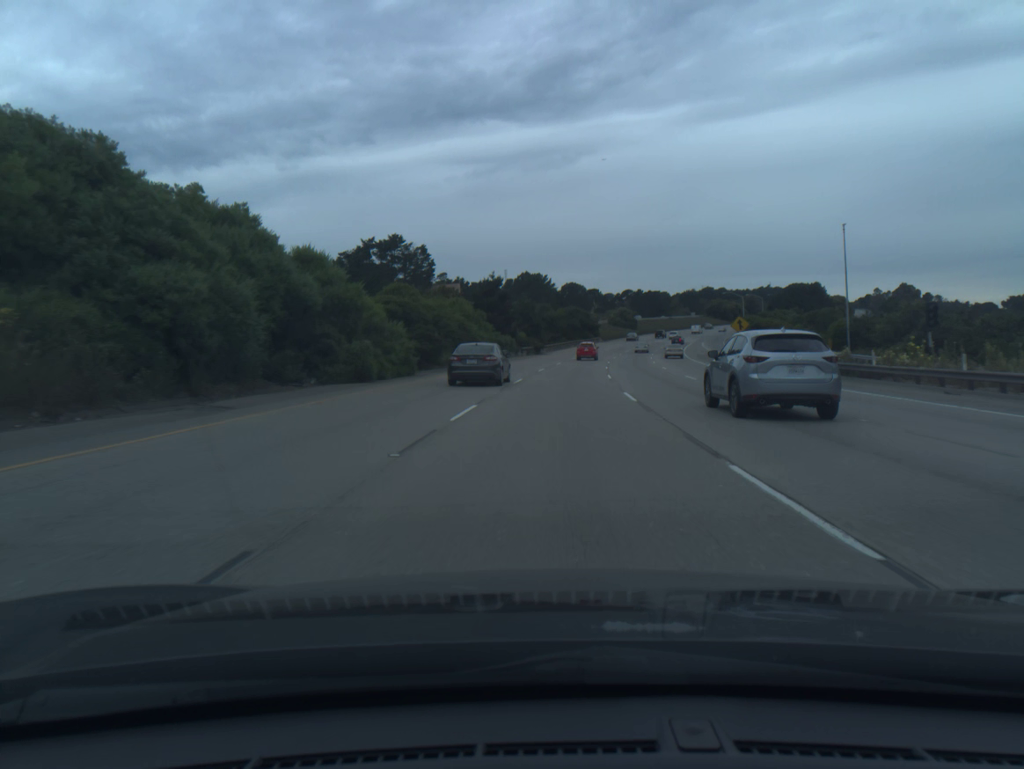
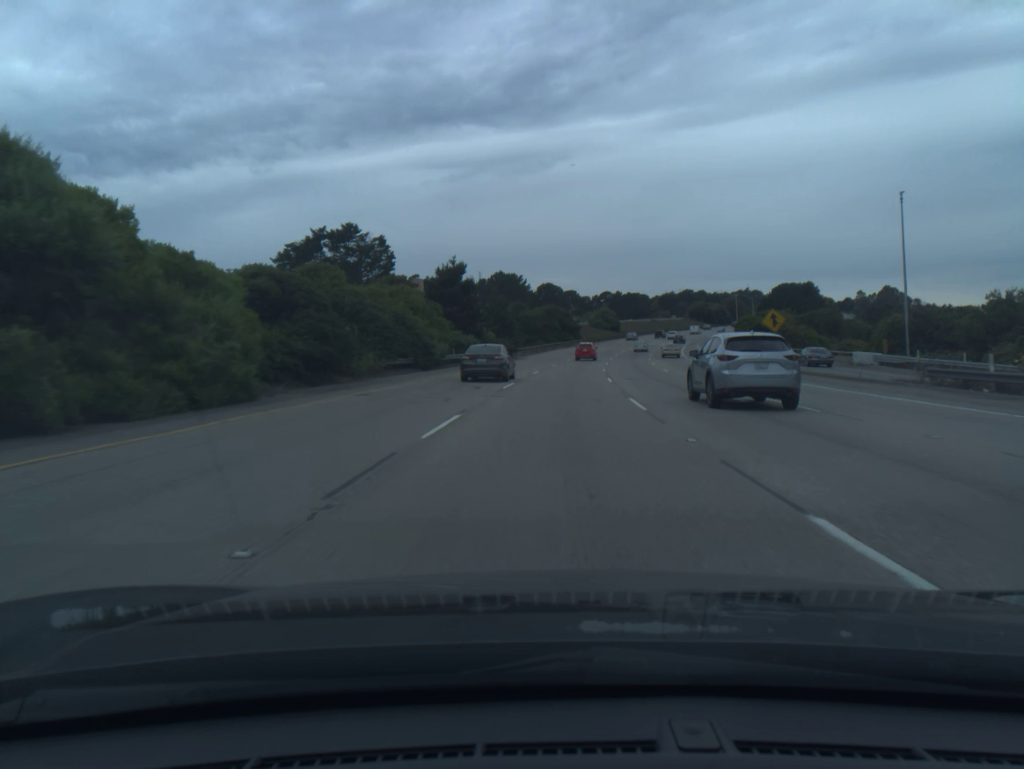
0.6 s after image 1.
(+0.3, +17.5) m; +2°
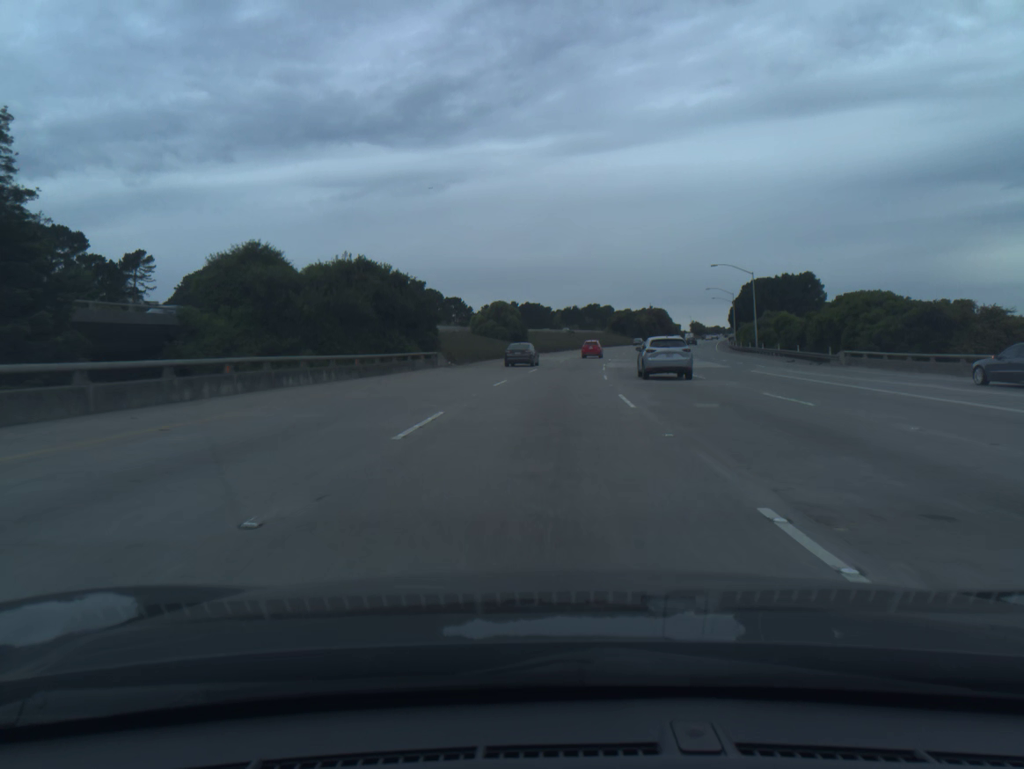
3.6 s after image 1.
(+6.3, +86.8) m; +8°
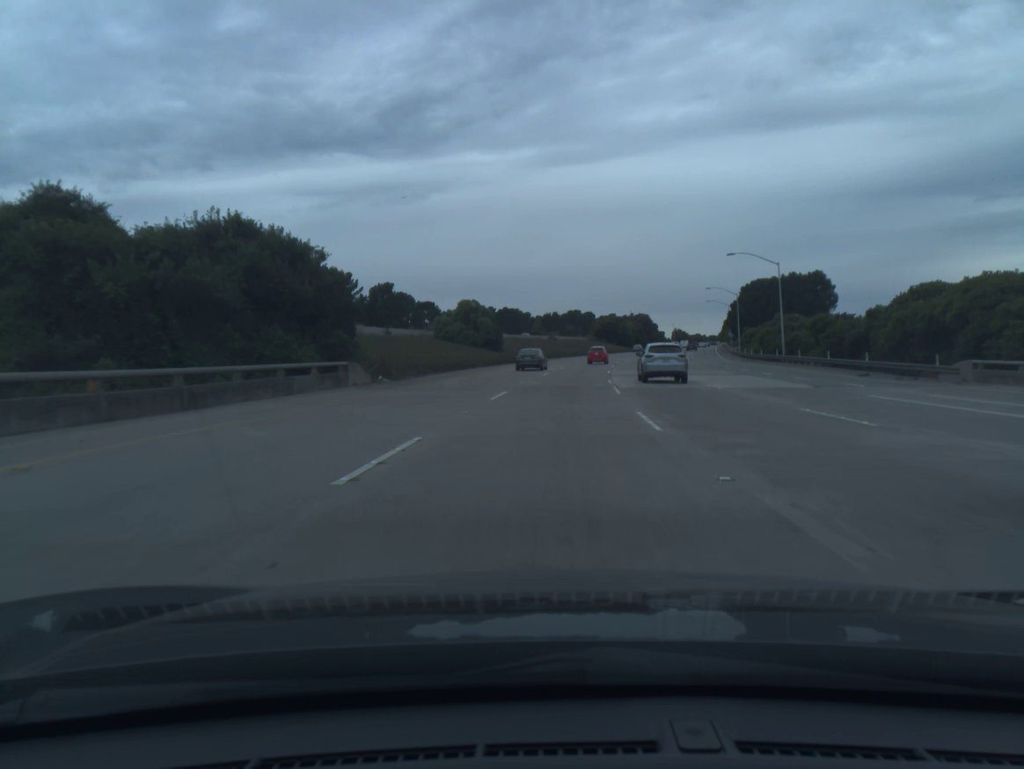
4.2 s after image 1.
(+0.2, +17.3) m; +1°
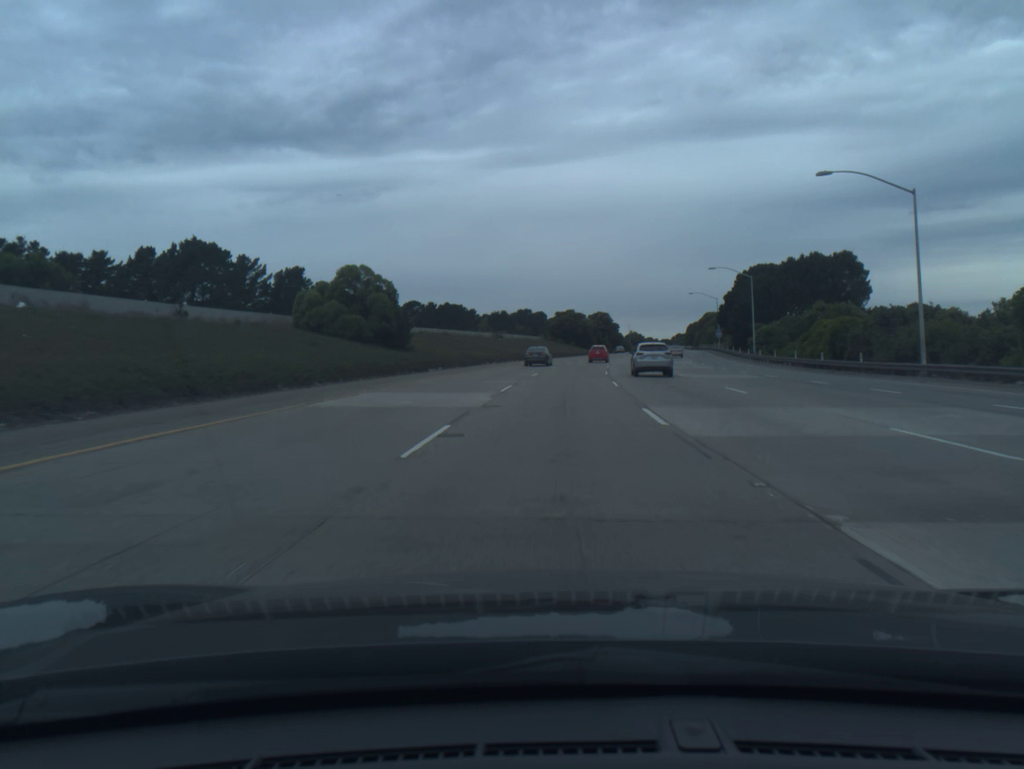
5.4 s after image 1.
(+1.1, +34.7) m; +4°
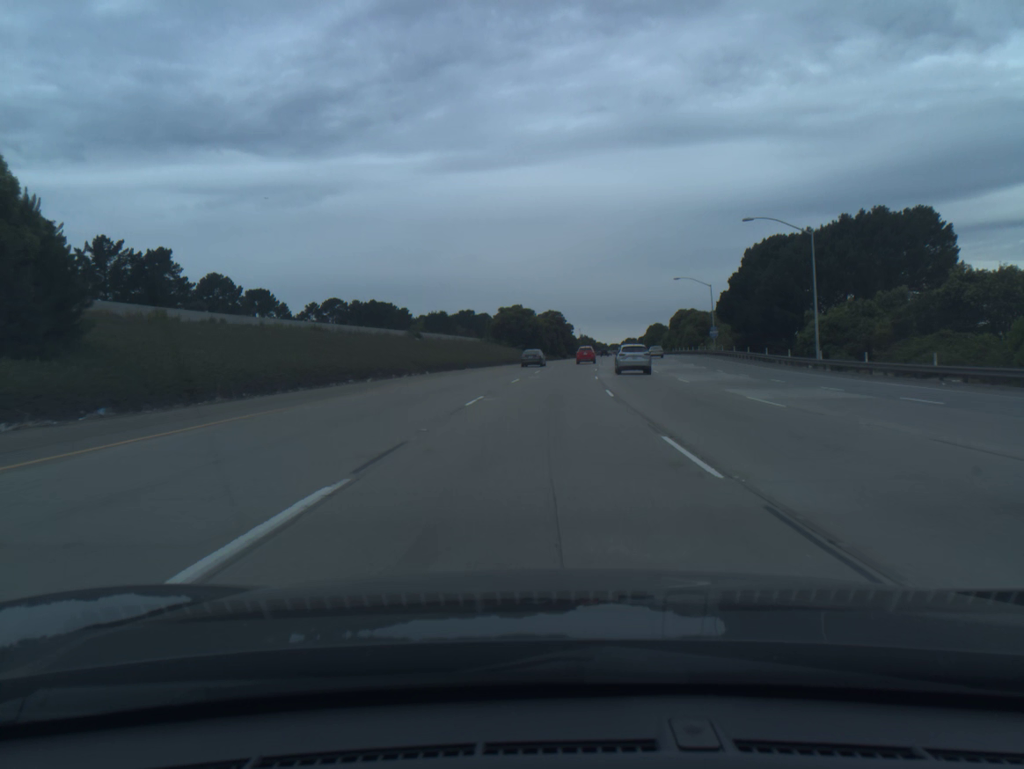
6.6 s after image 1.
(+1.2, +34.7) m; +4°
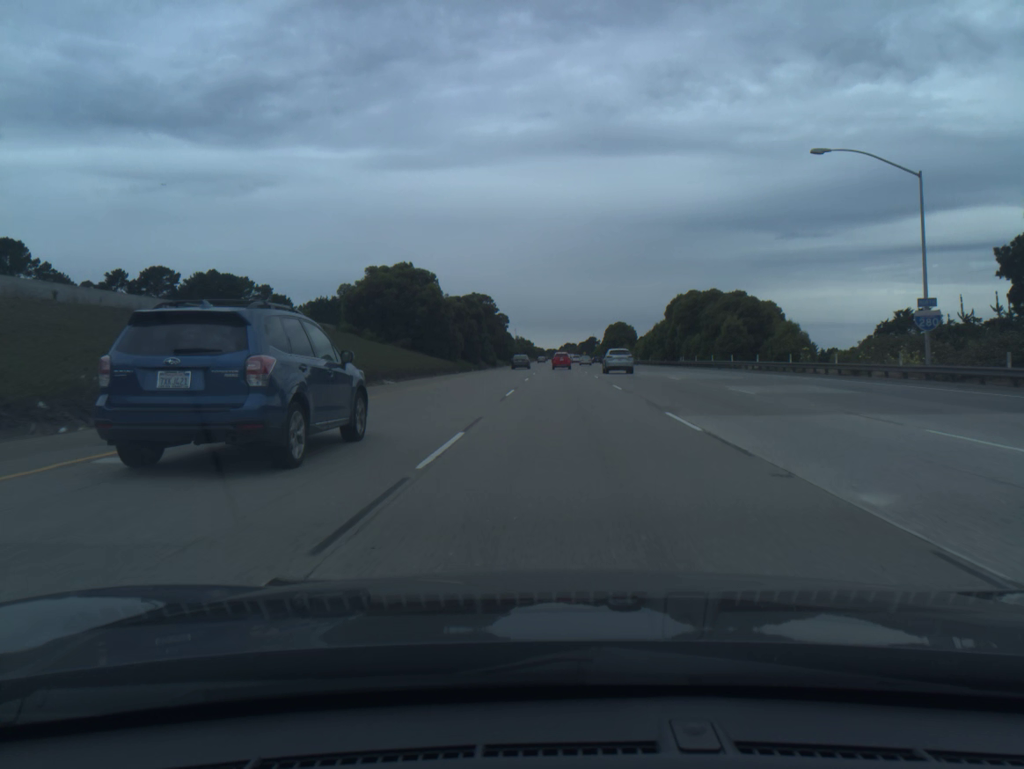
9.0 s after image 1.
(+2.7, +68.3) m; +5°
